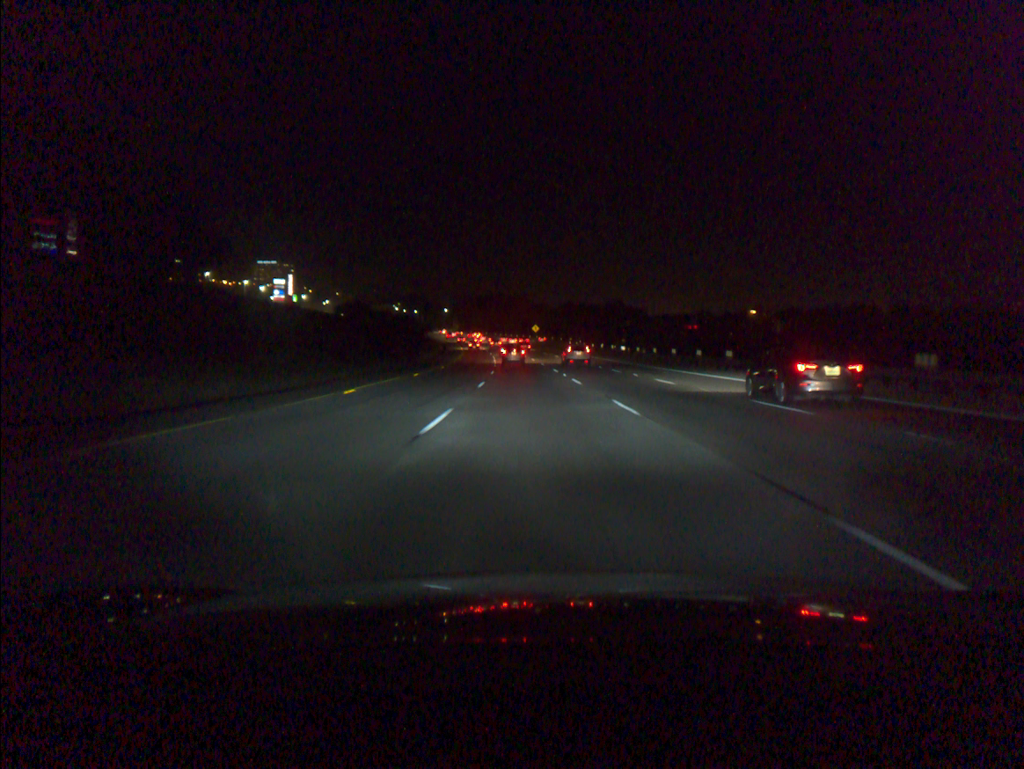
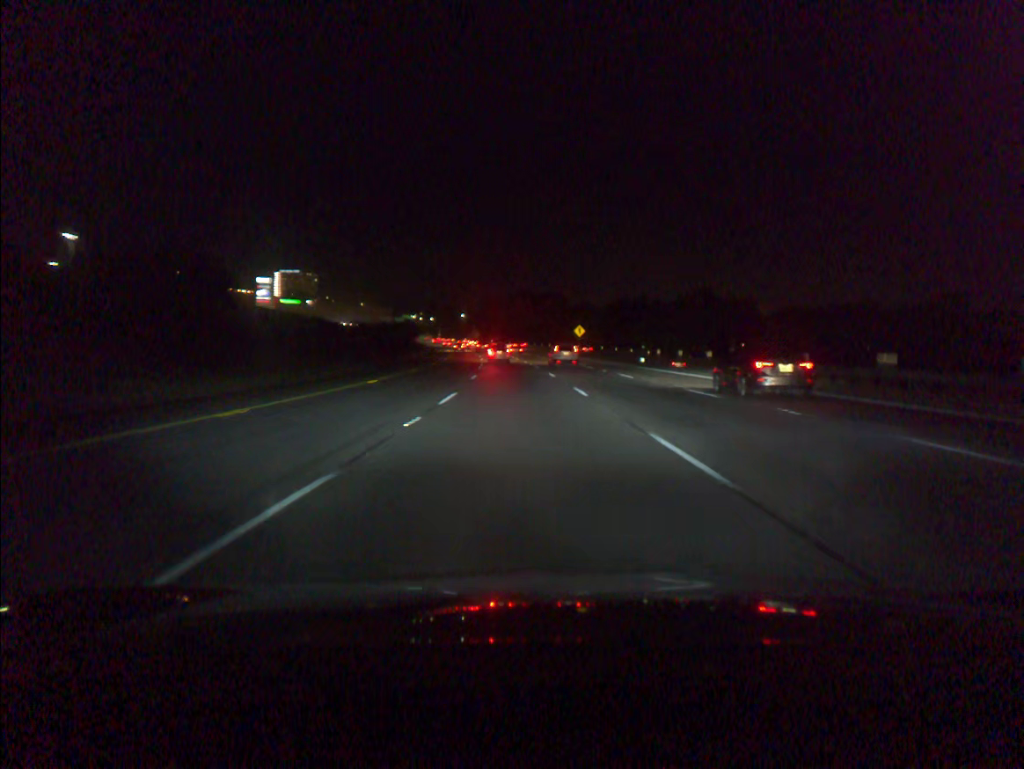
(-1.4, +66.6) m; -2°
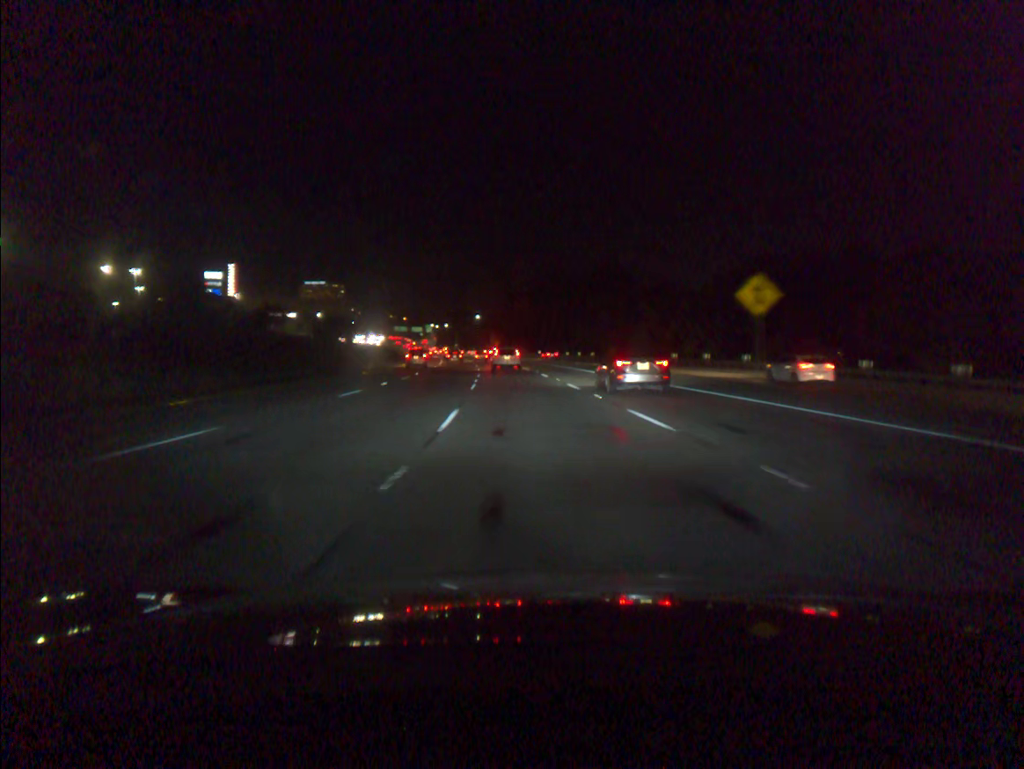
(-0.6, +82.4) m; -3°
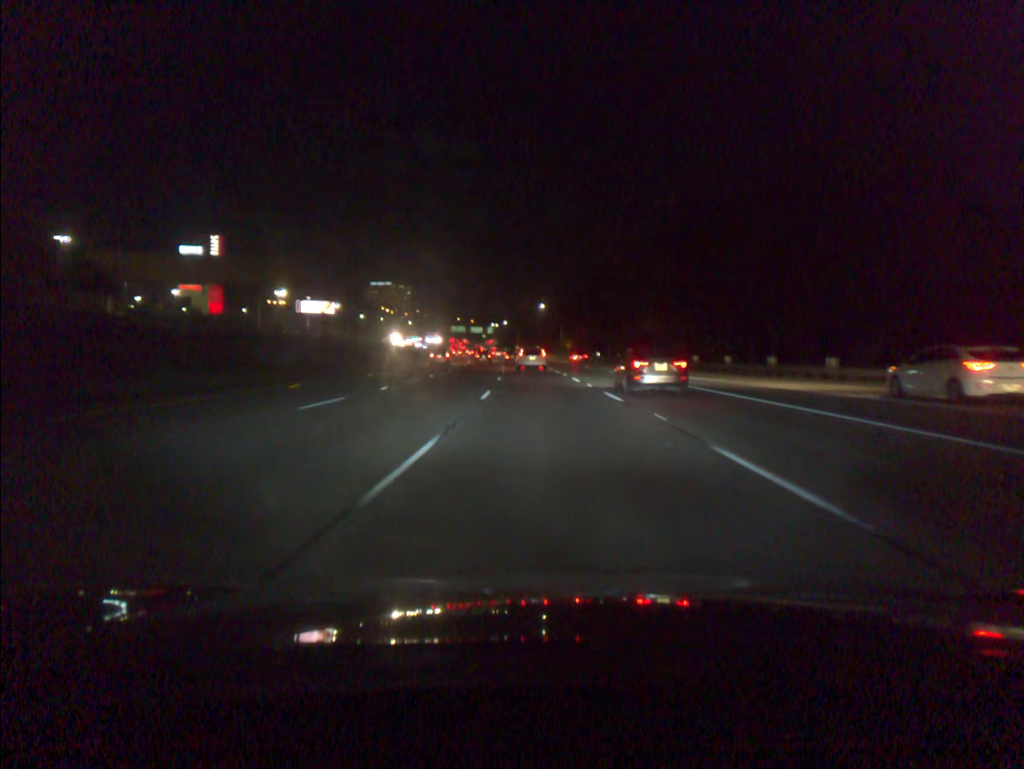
(-3.2, +64.9) m; -5°
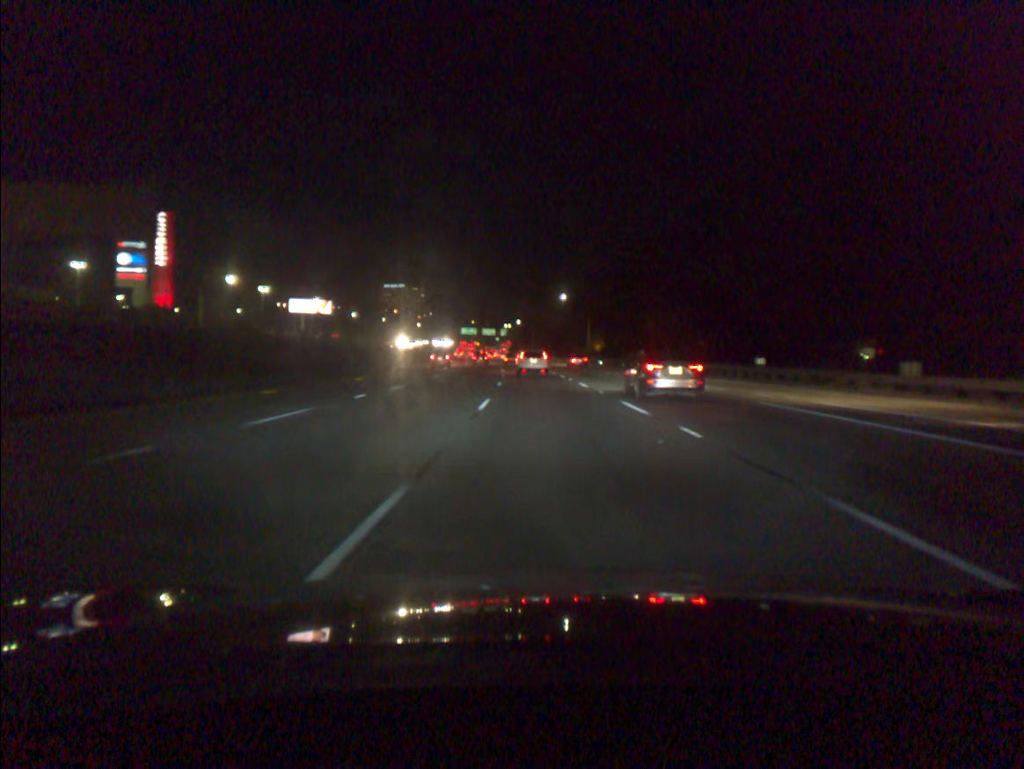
(-0.4, +32.8) m; -1°
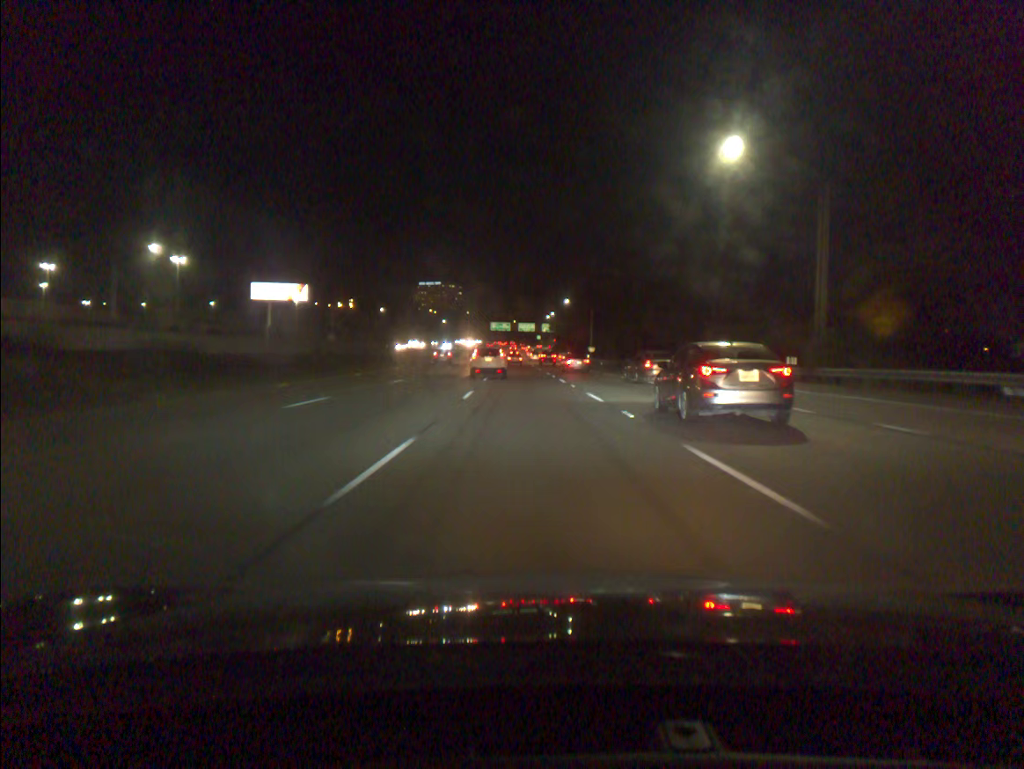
(-2.1, +83.8) m; -3°
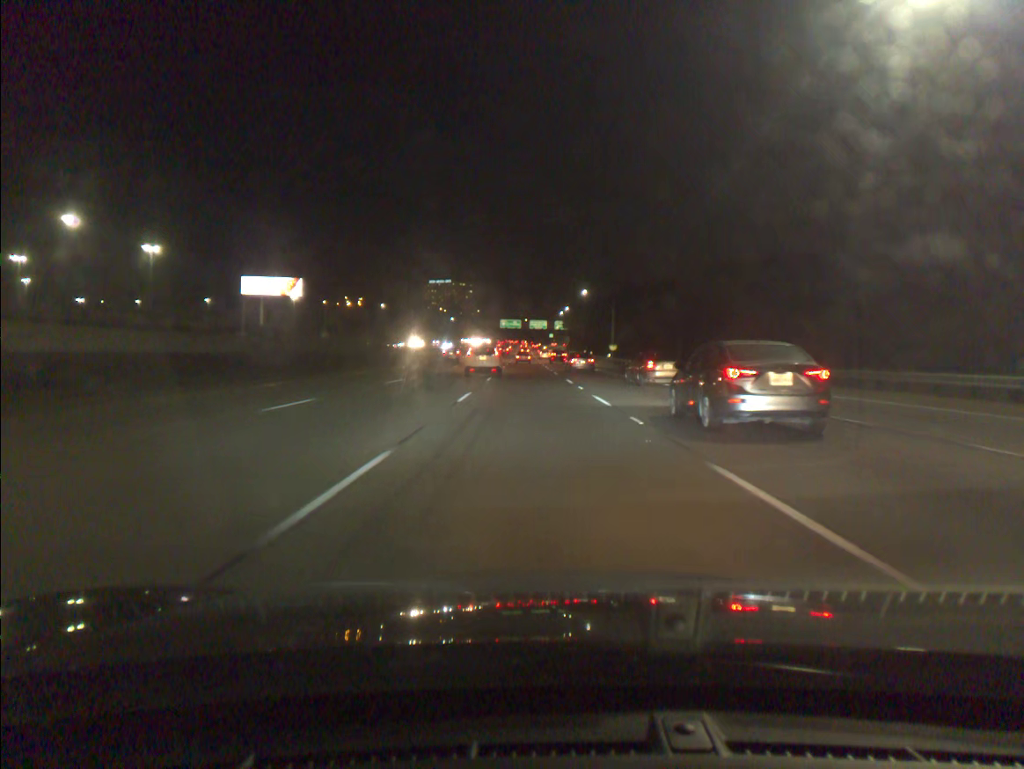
(-0.1, +16.3) m; -1°
